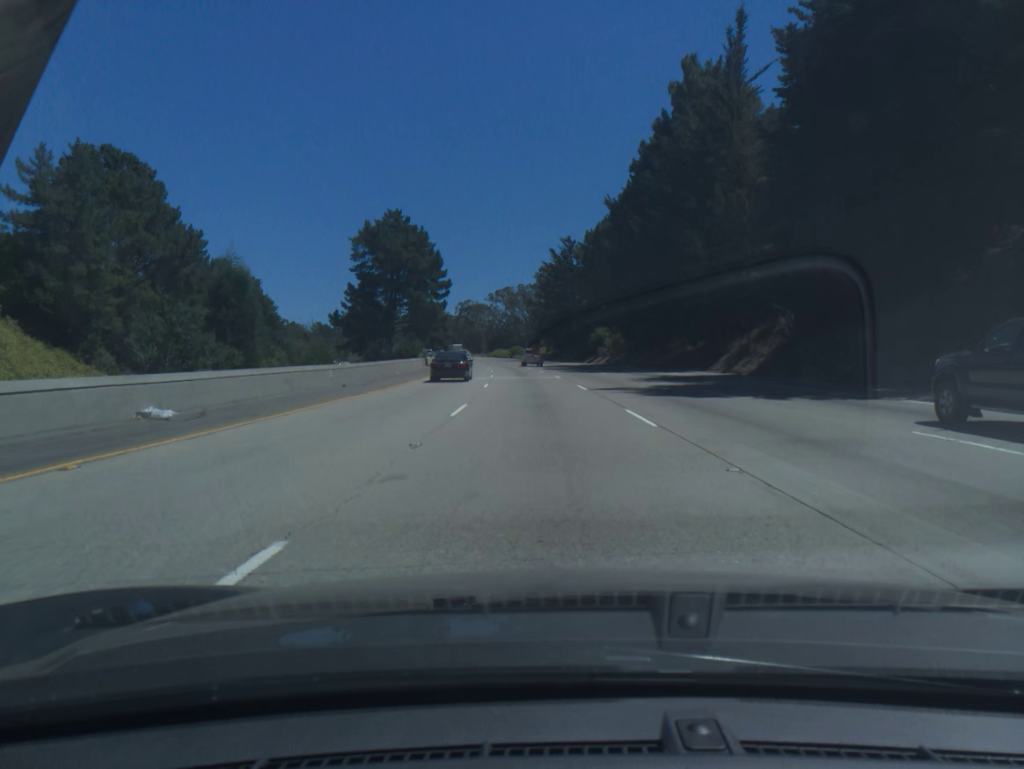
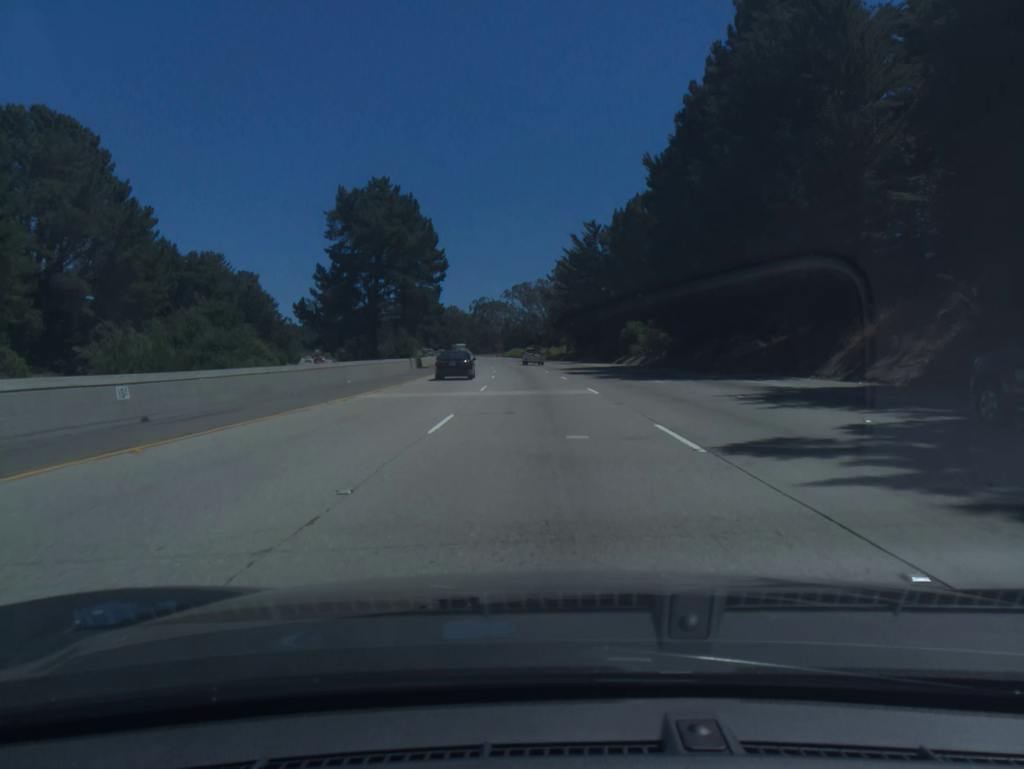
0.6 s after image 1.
(-0.2, +18.3) m; -1°
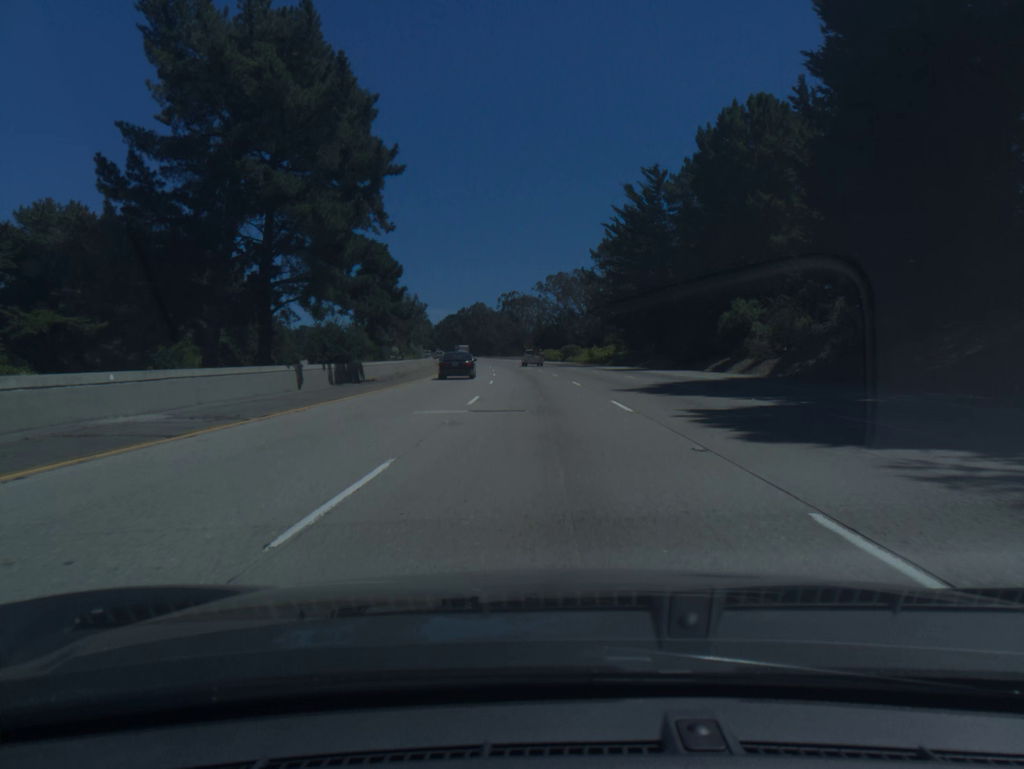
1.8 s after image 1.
(-0.8, +36.6) m; -3°
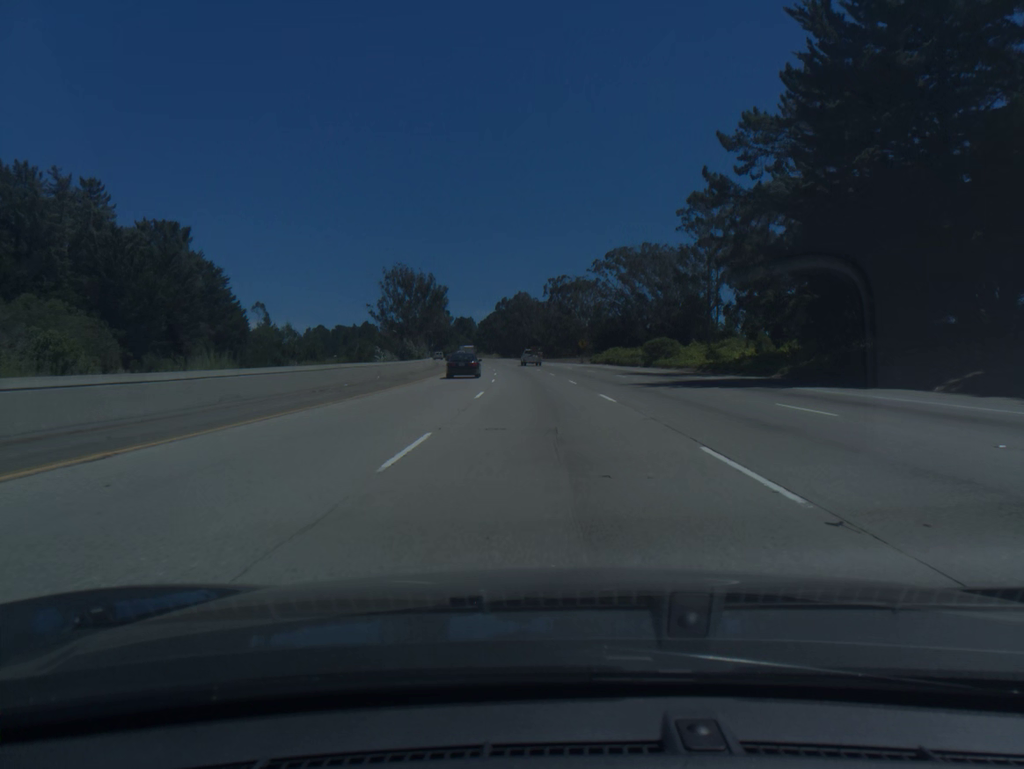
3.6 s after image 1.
(-1.8, +54.9) m; -4°
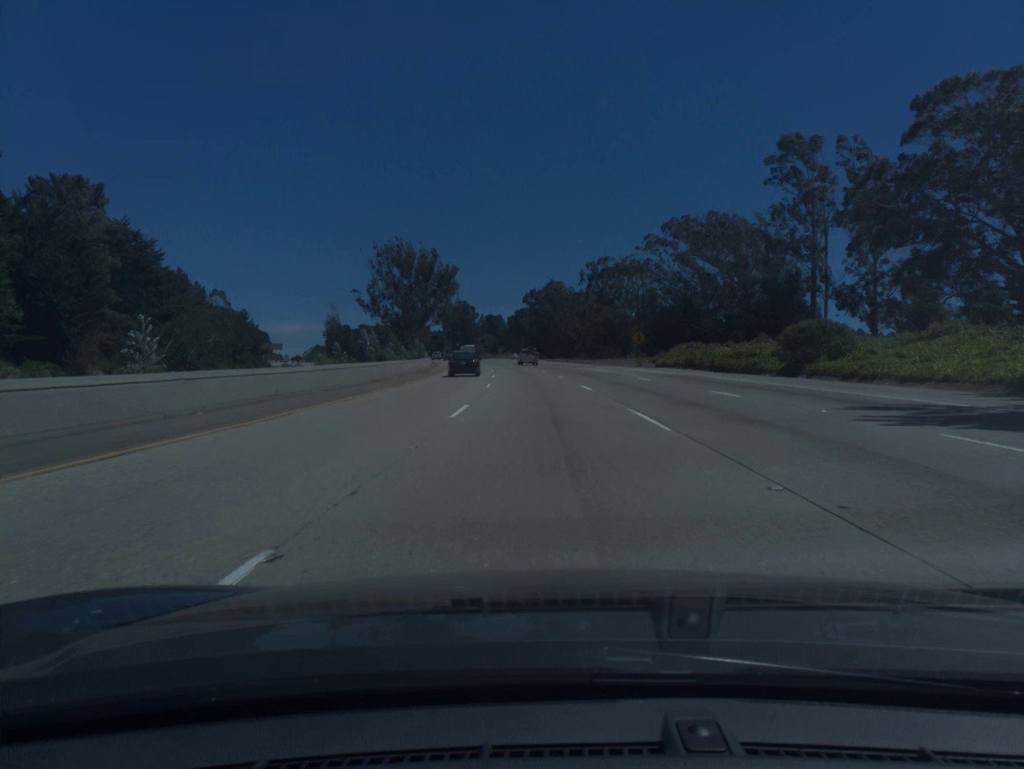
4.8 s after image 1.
(-0.8, +36.6) m; -2°
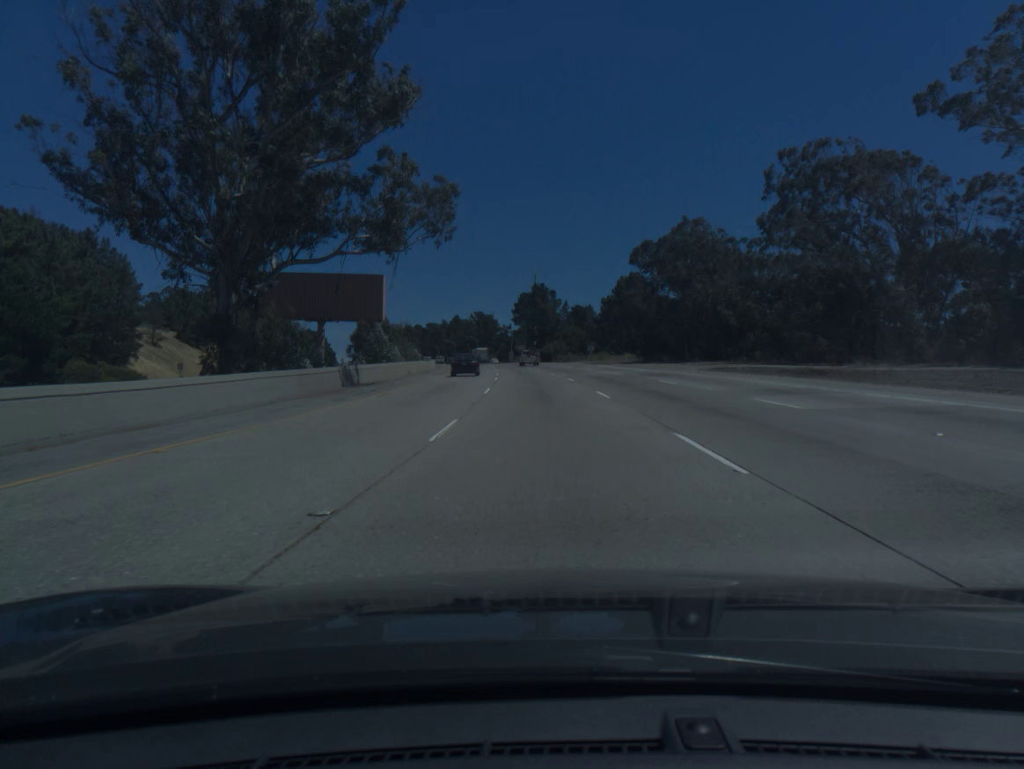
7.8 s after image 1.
(-5.0, +91.3) m; -6°
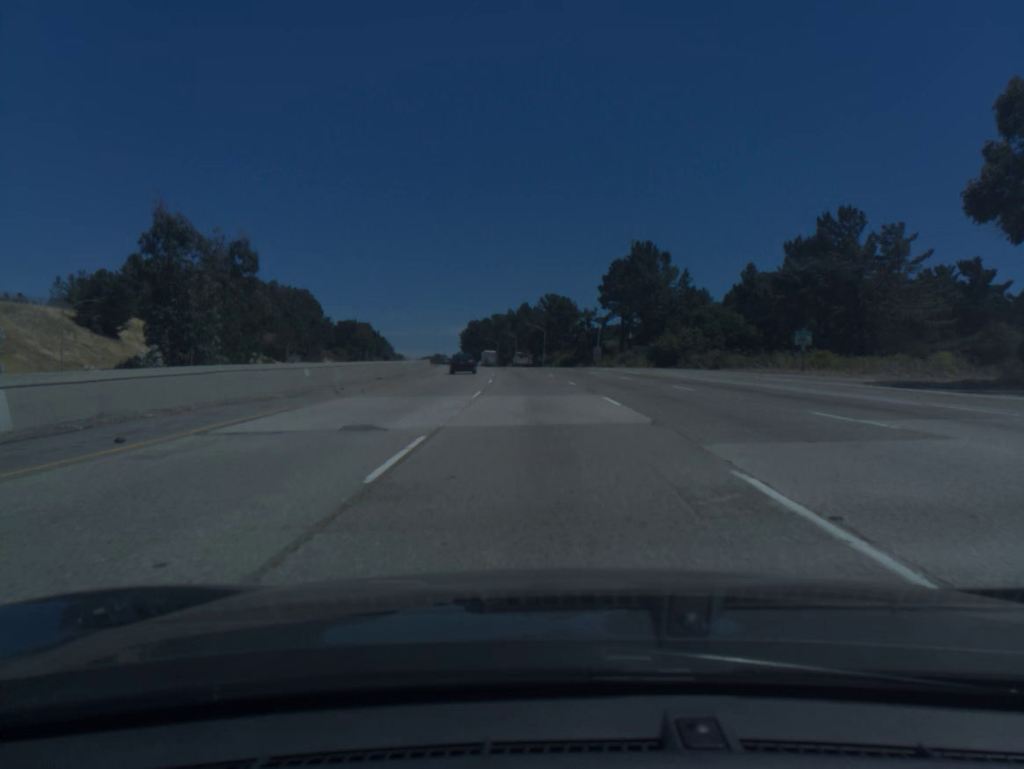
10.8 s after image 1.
(-4.6, +91.3) m; -6°
